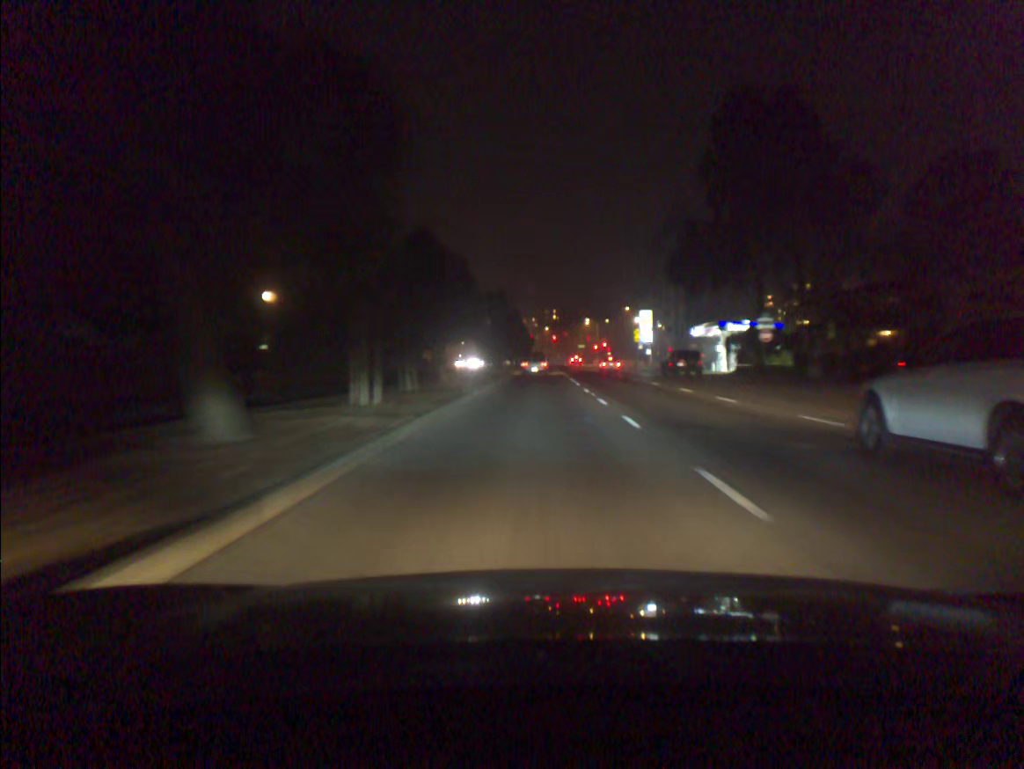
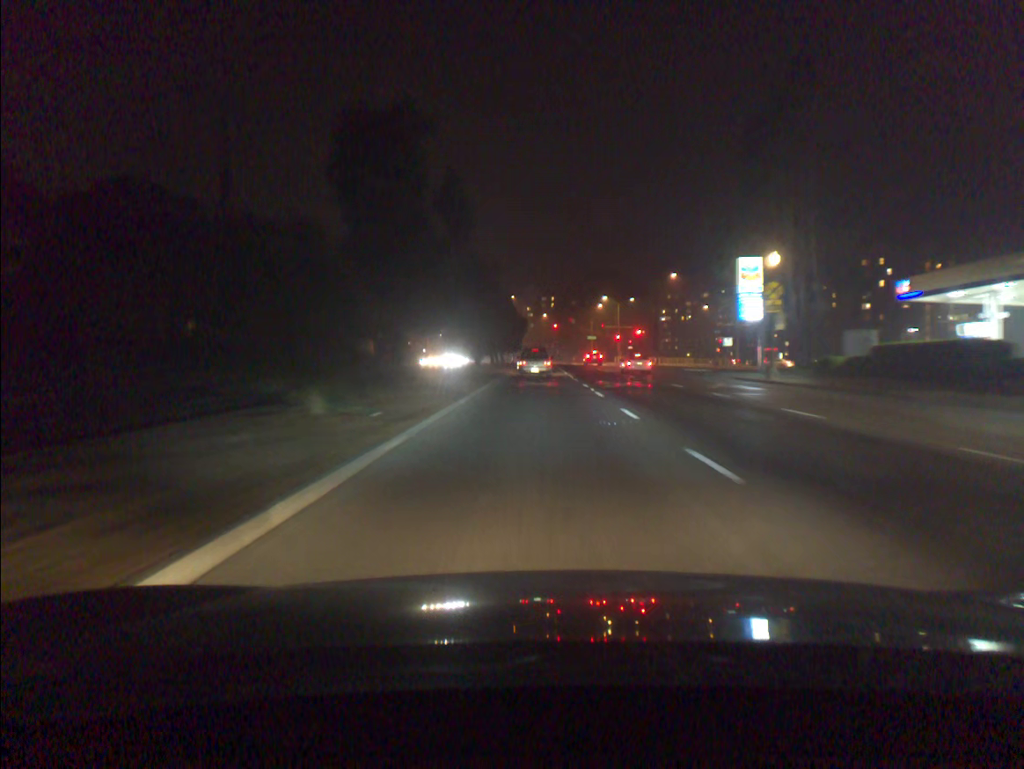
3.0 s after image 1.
(-0.1, +56.3) m; 0°
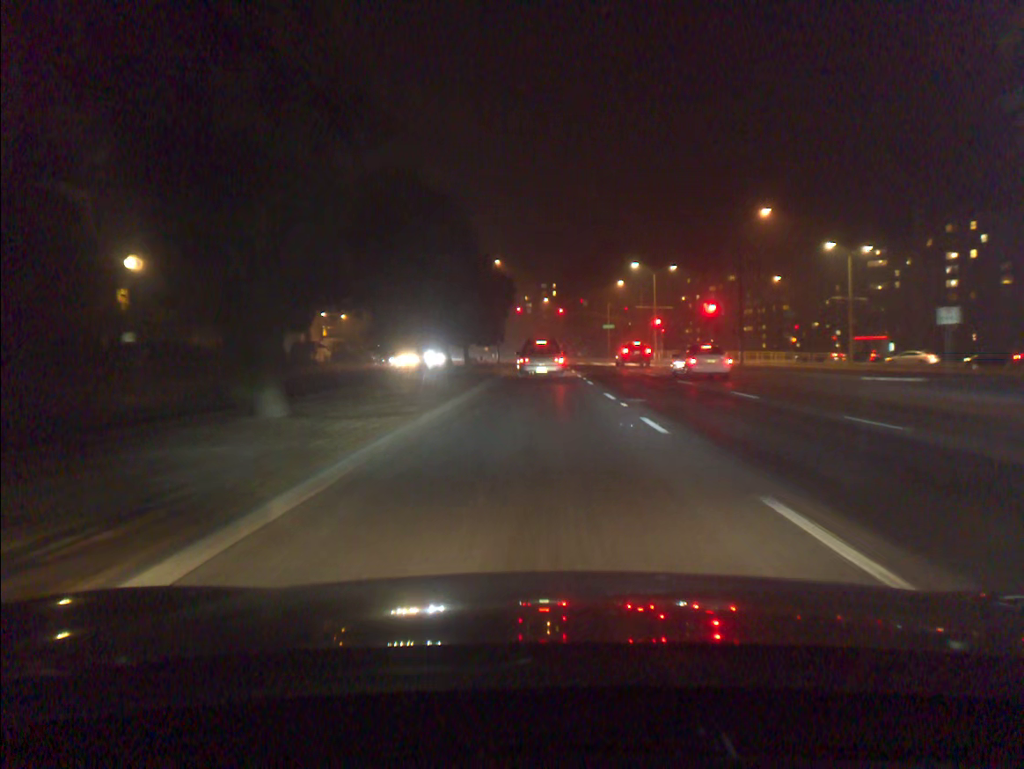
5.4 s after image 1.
(0.0, +40.8) m; 0°
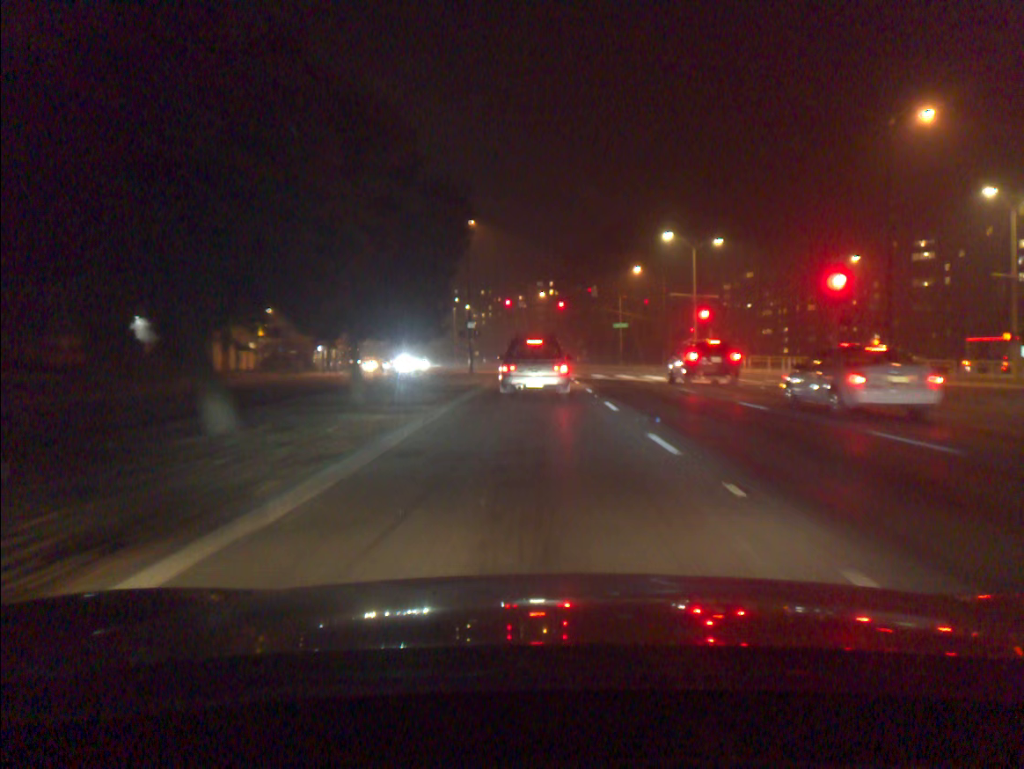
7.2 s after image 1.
(0.0, +24.9) m; 0°
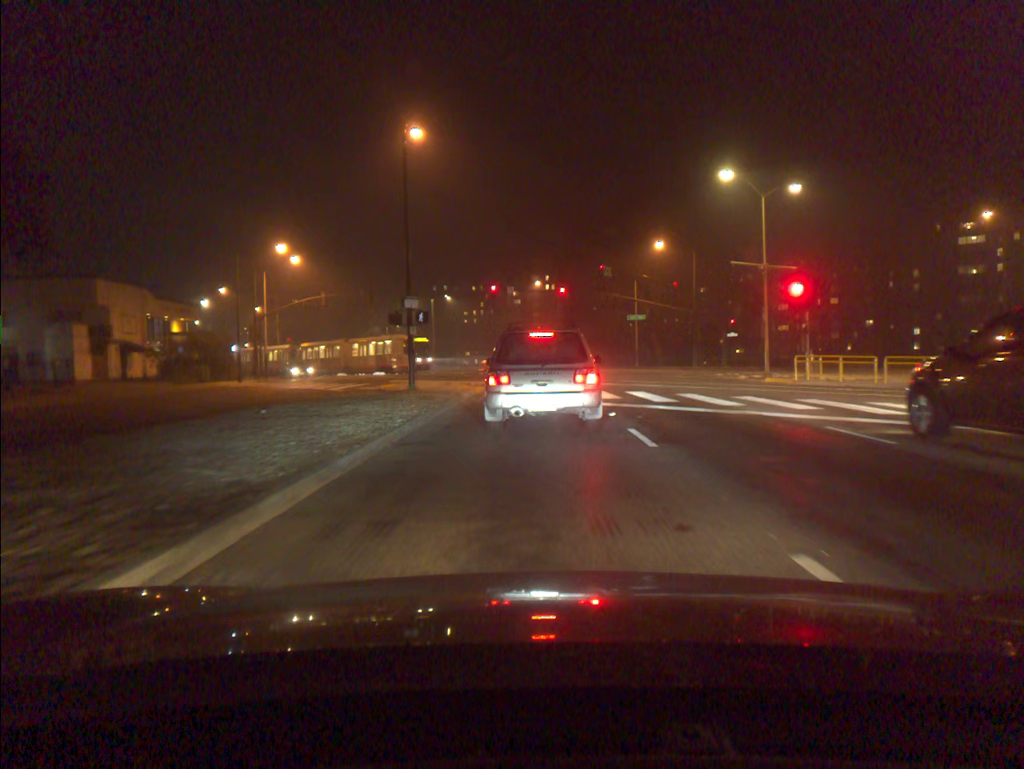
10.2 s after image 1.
(+0.1, +21.9) m; +1°
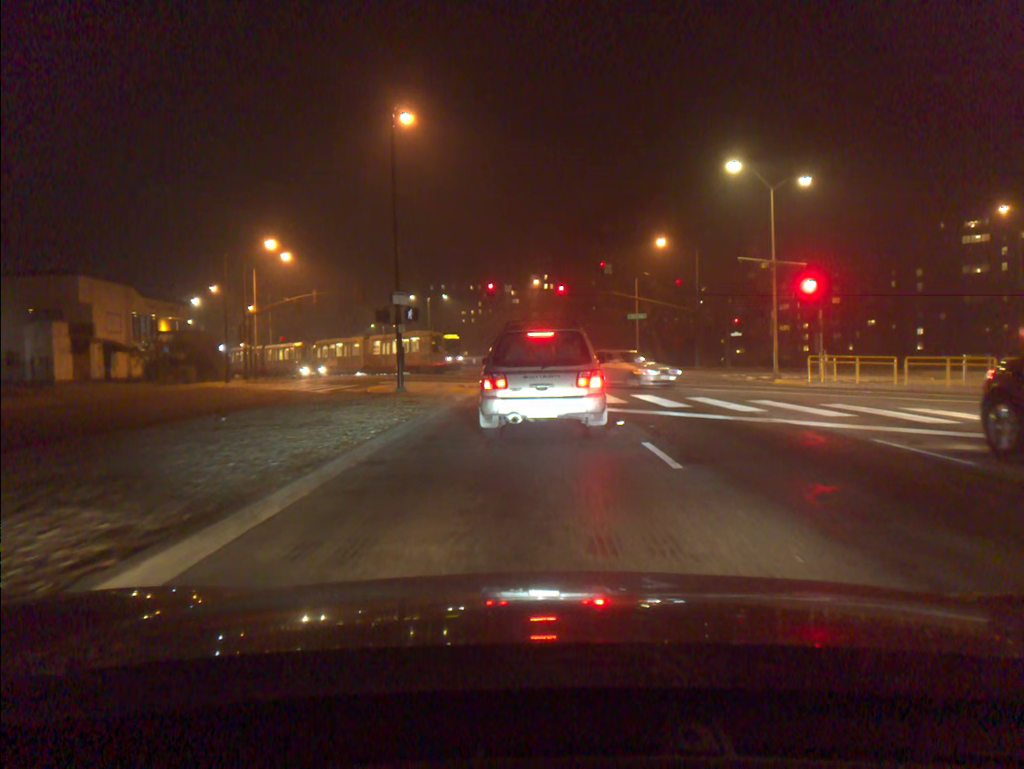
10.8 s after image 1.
(0.0, +1.9) m; 0°
